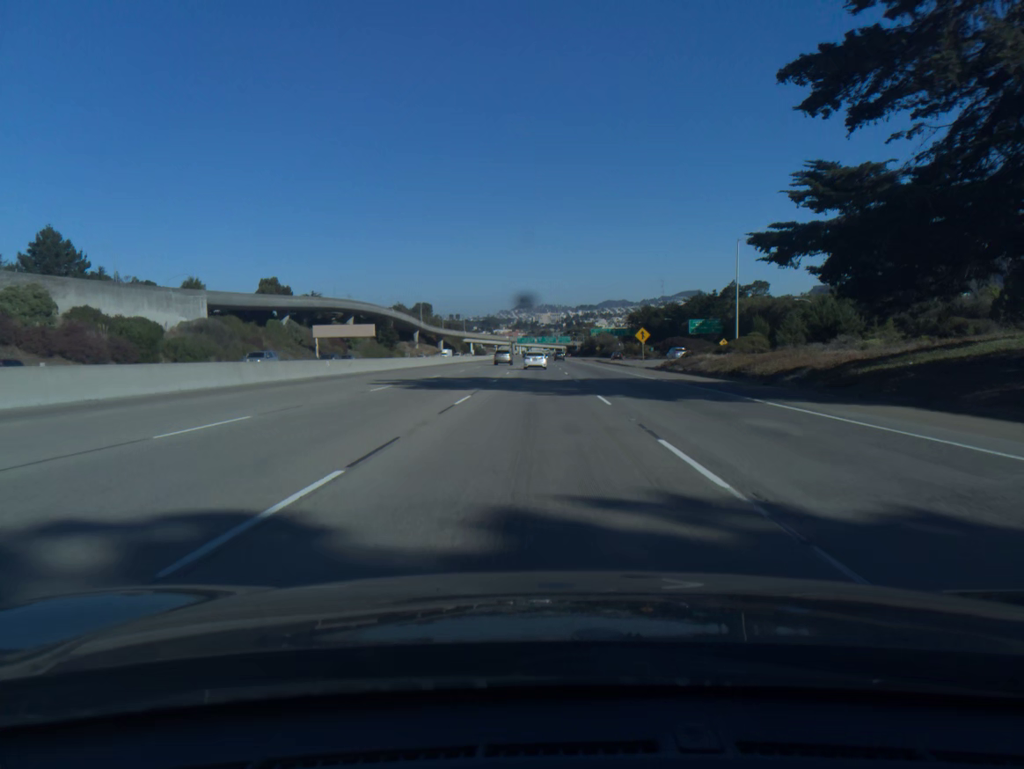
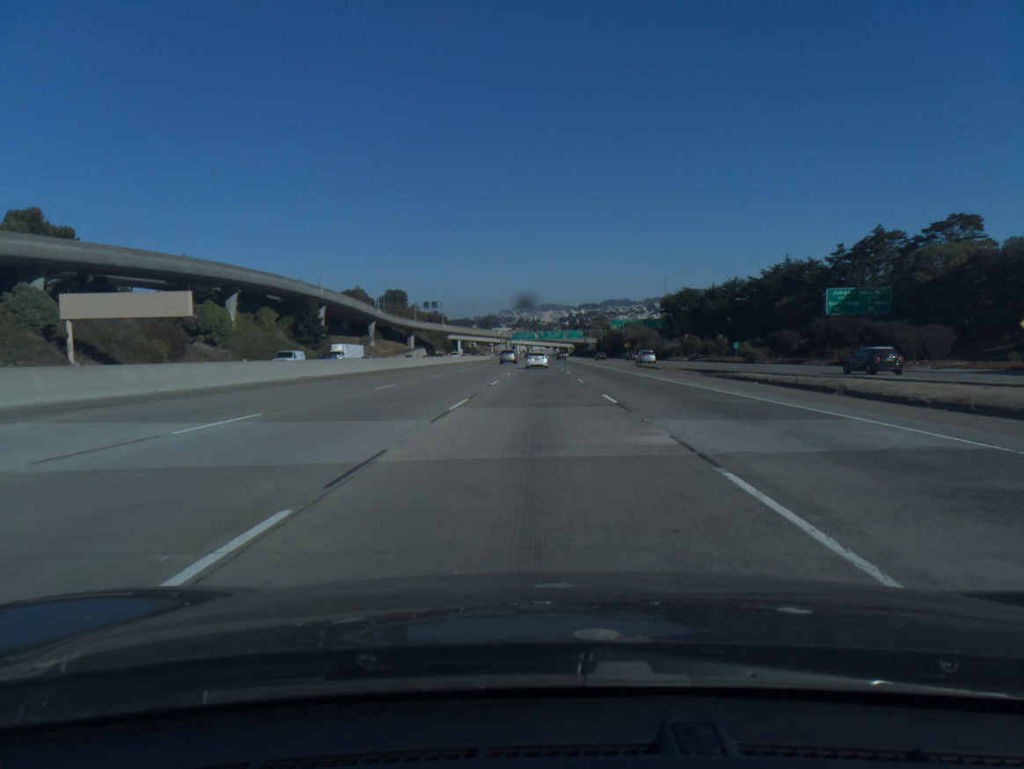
(-0.2, +87.2) m; 0°
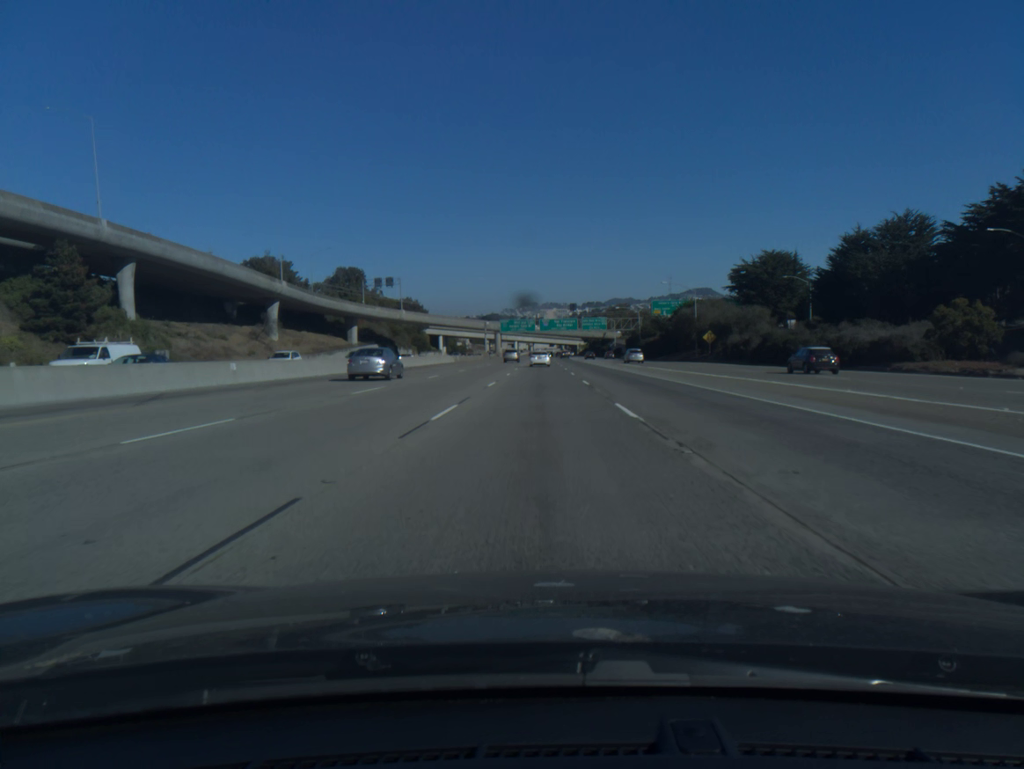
(-0.1, +88.4) m; 0°
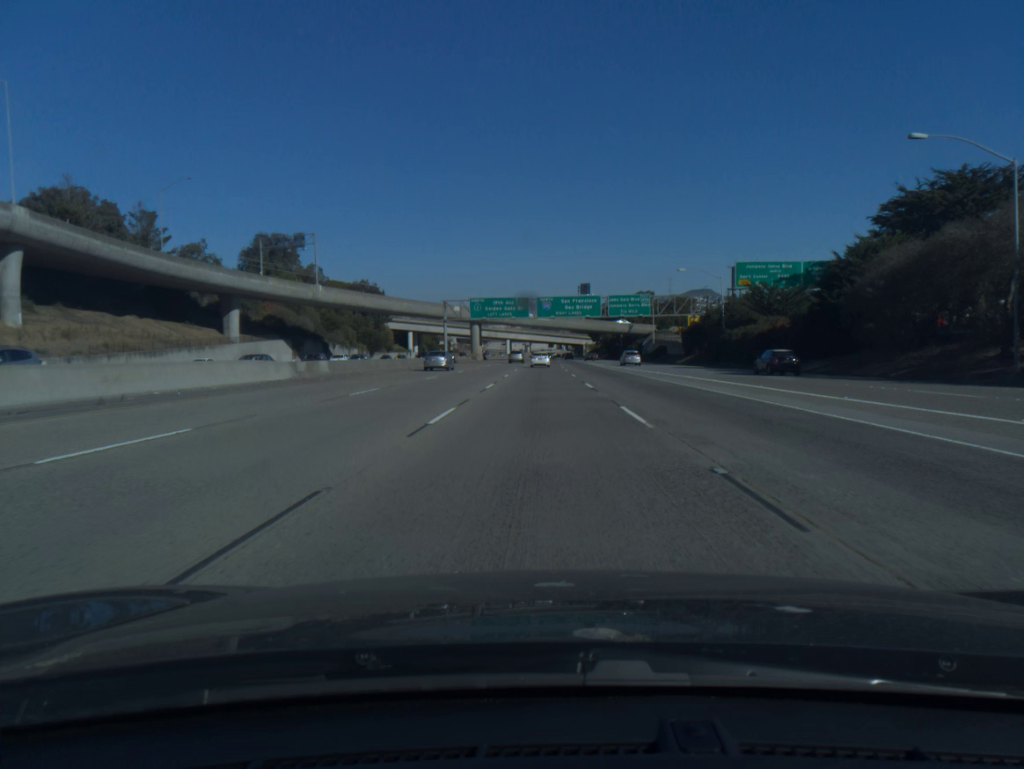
(+0.1, +71.7) m; 0°
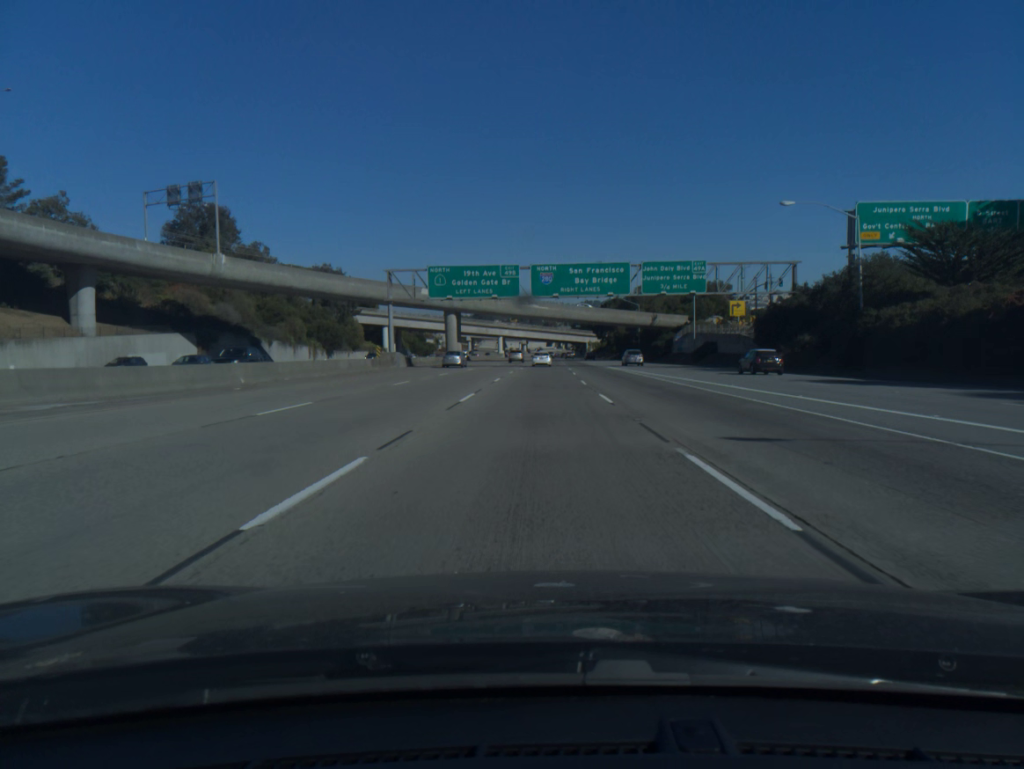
(0.0, +36.2) m; 0°
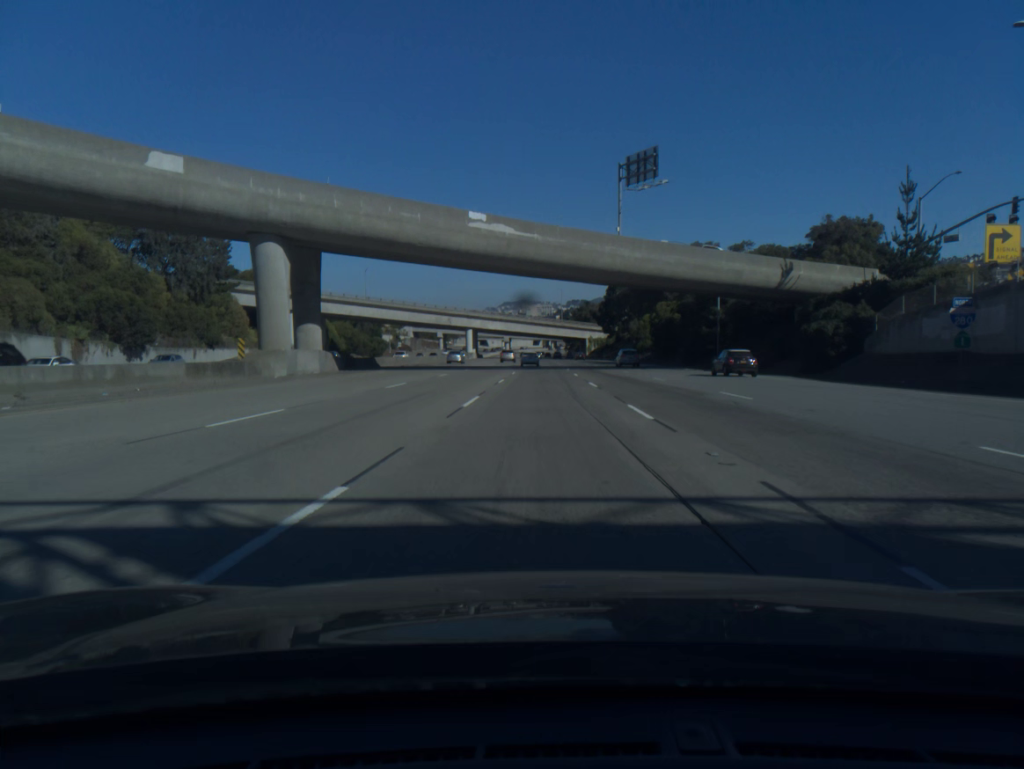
(+0.4, +73.5) m; +1°
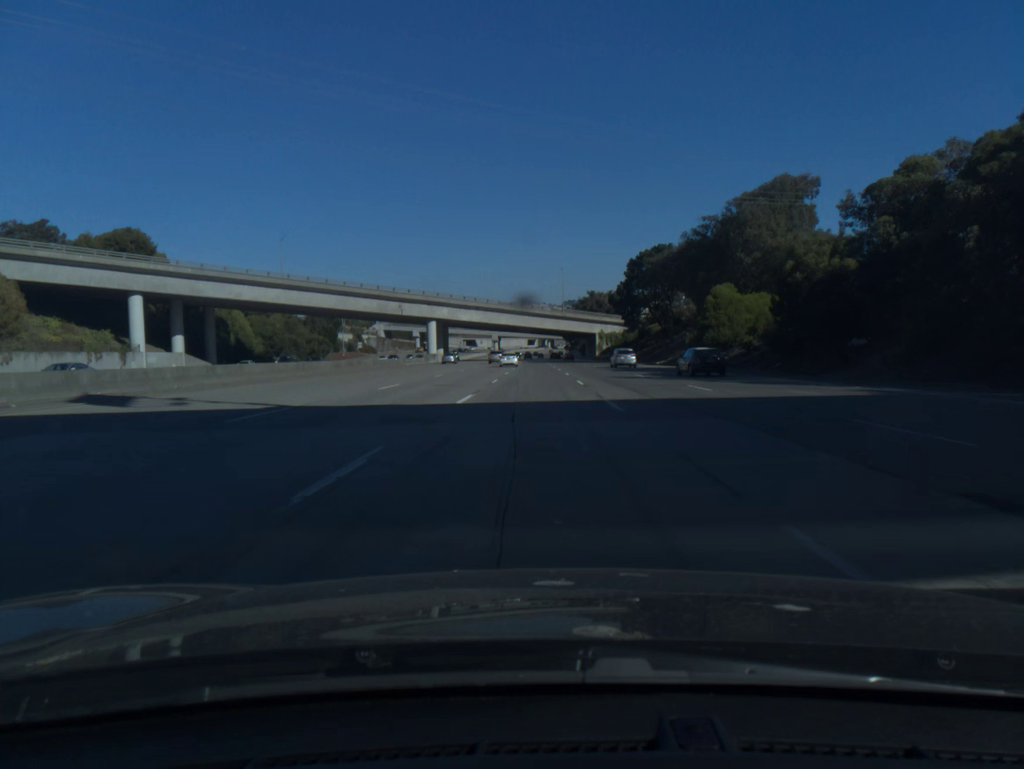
(+0.4, +55.8) m; 0°
